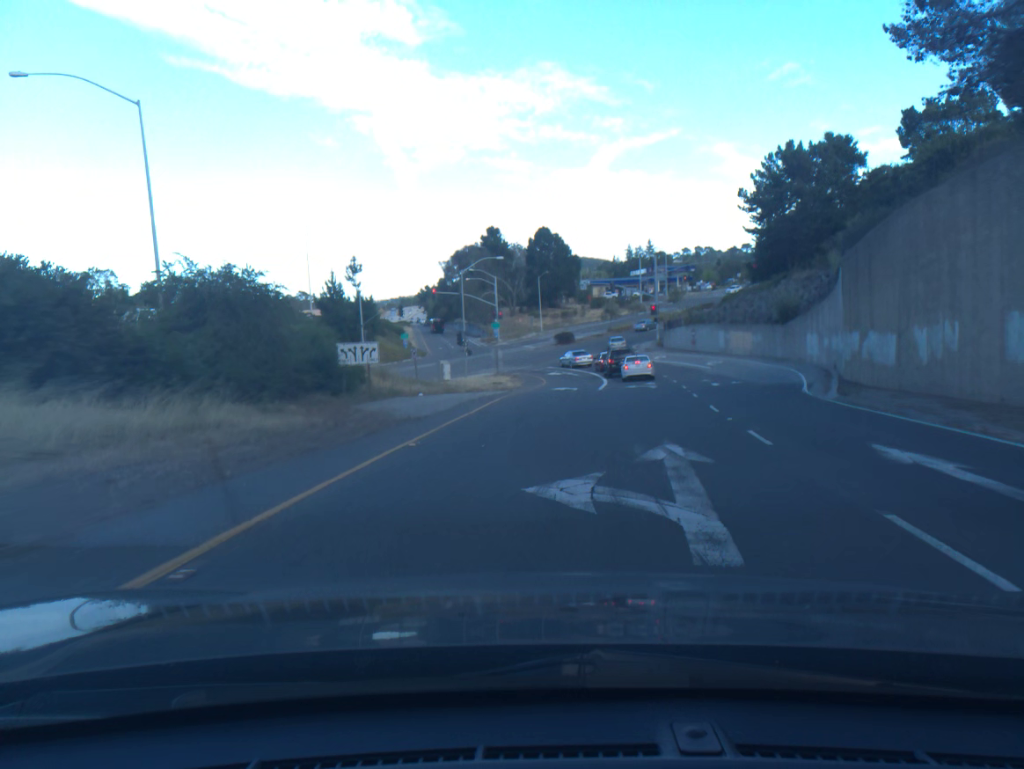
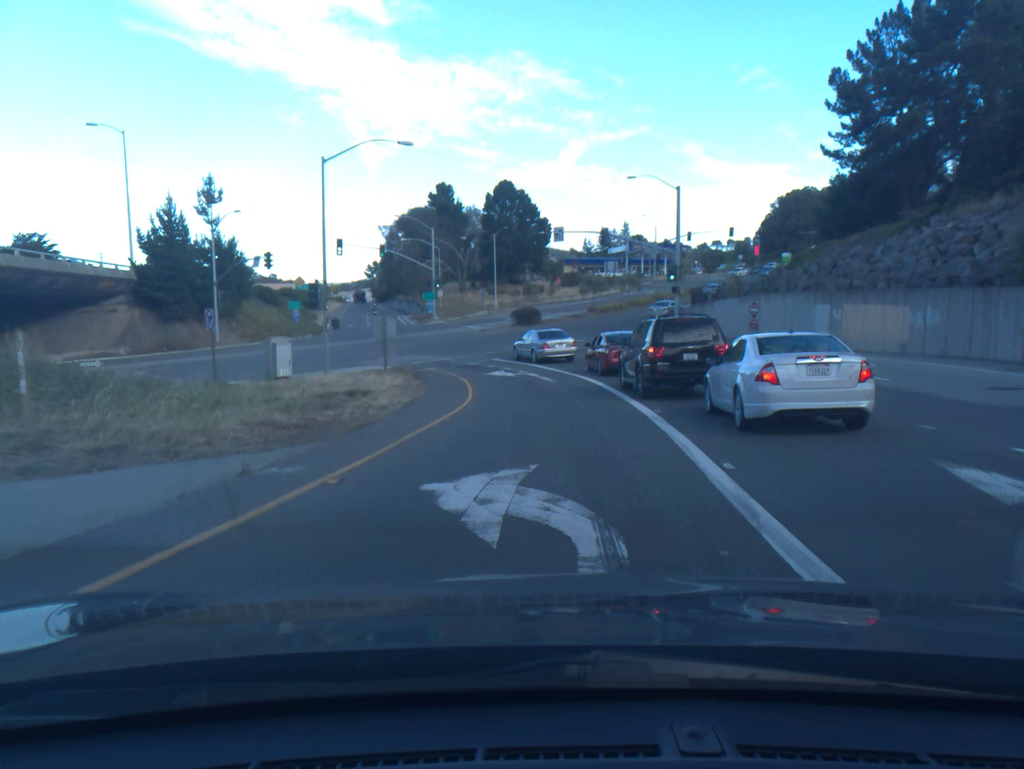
(+1.0, +33.6) m; +3°
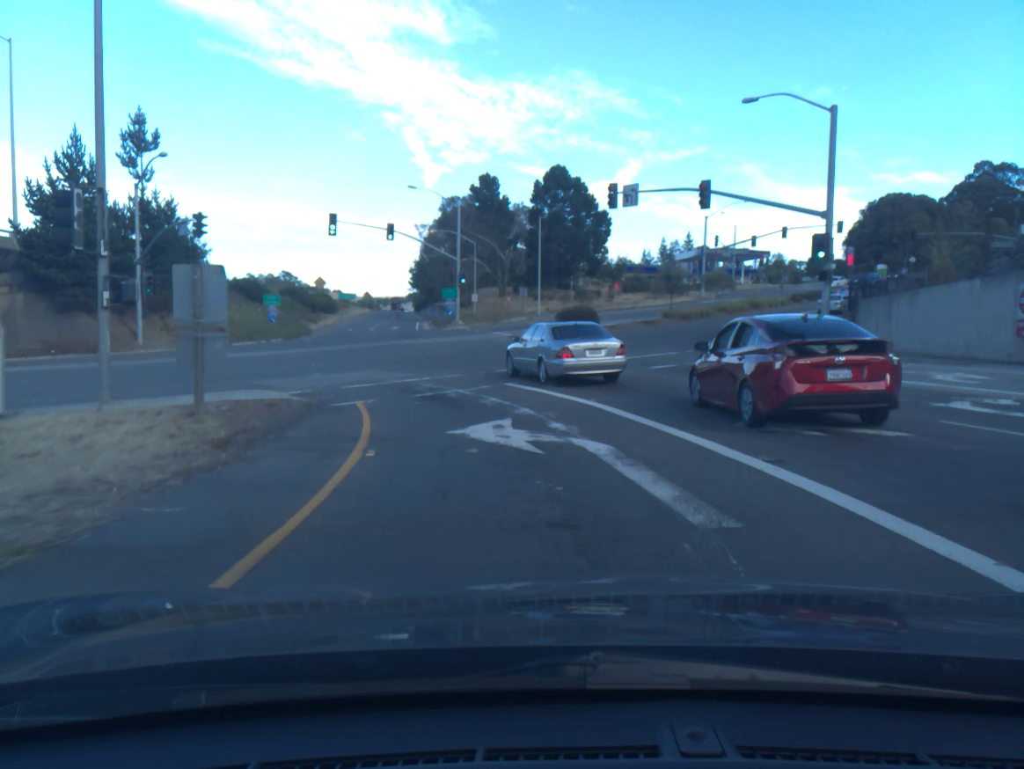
(-0.2, +20.4) m; -4°
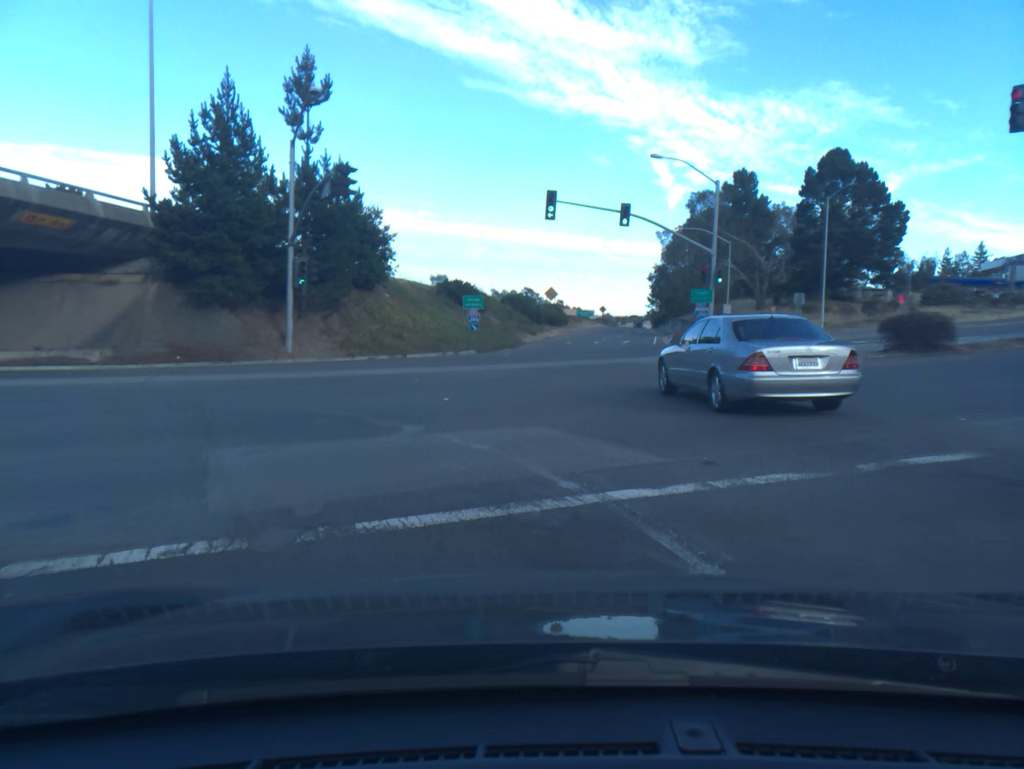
(-2.1, +16.1) m; -19°
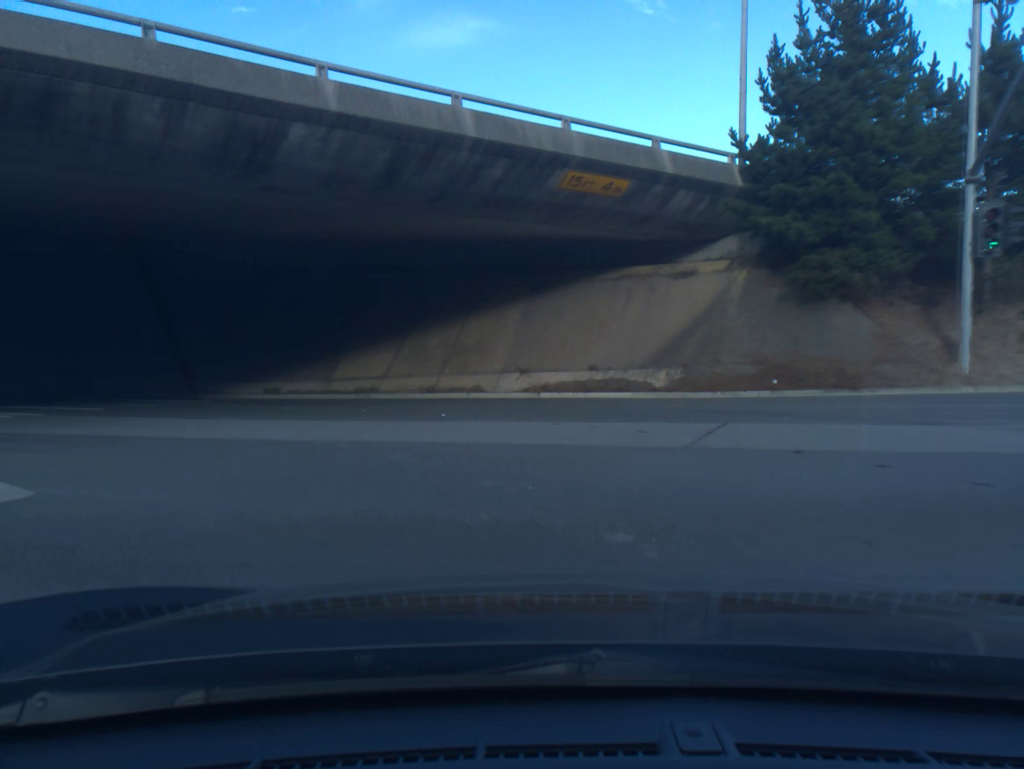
(-4.7, +13.4) m; -43°
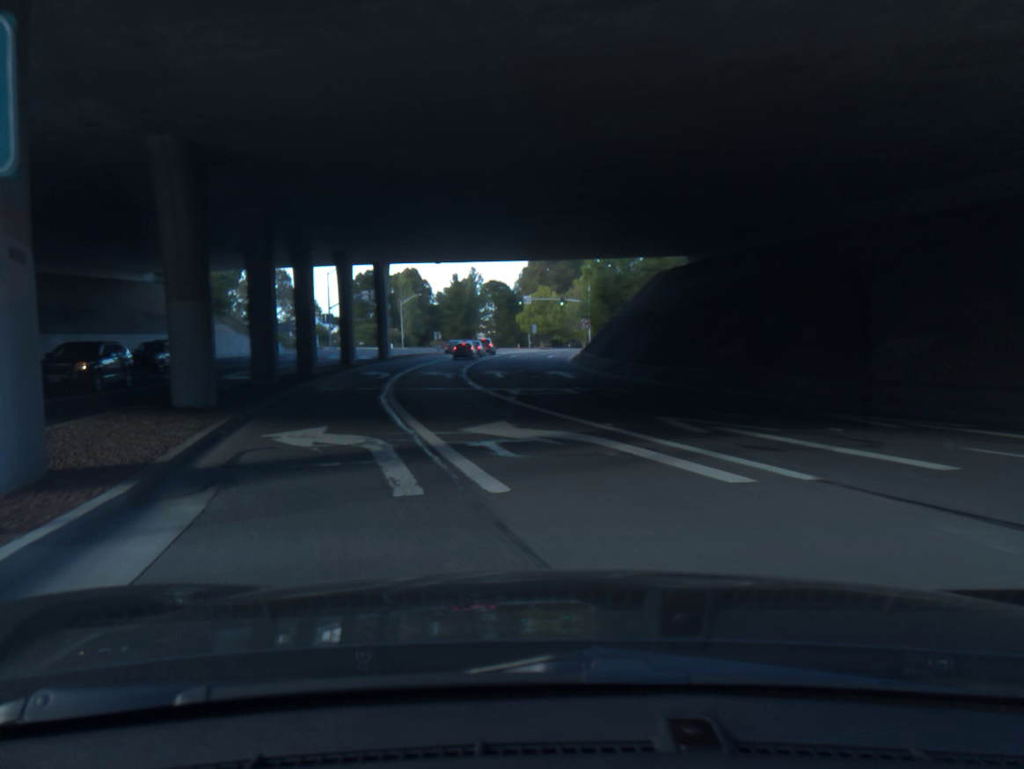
(-6.5, +12.9) m; -49°
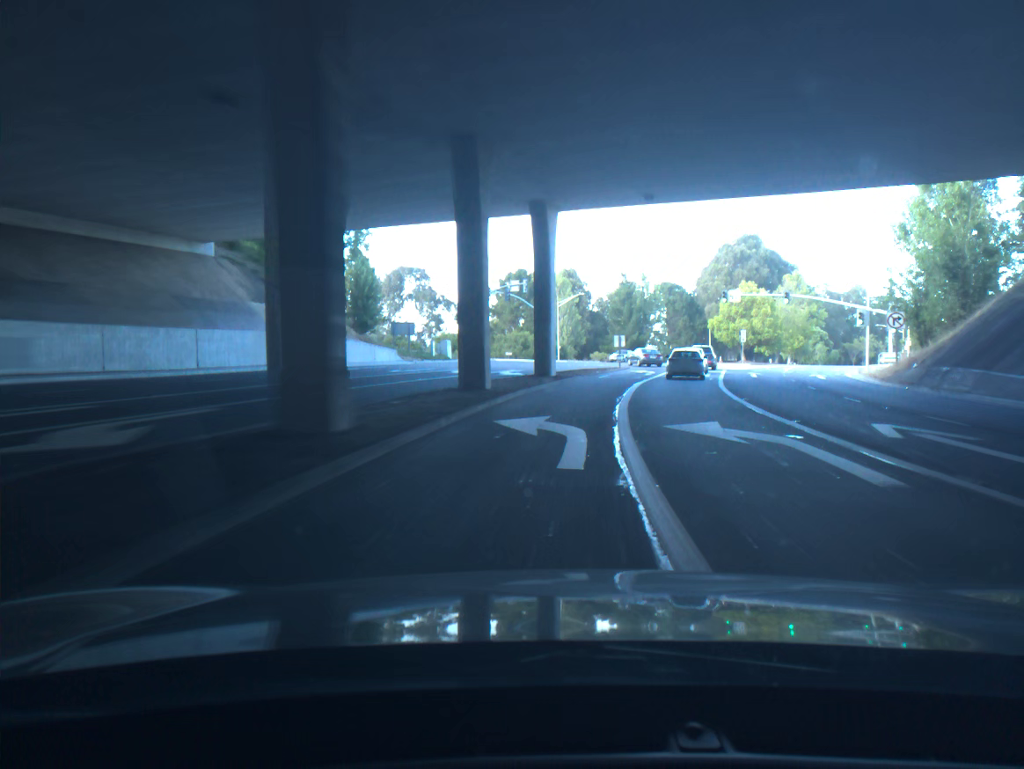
(-4.4, +28.3) m; -7°
